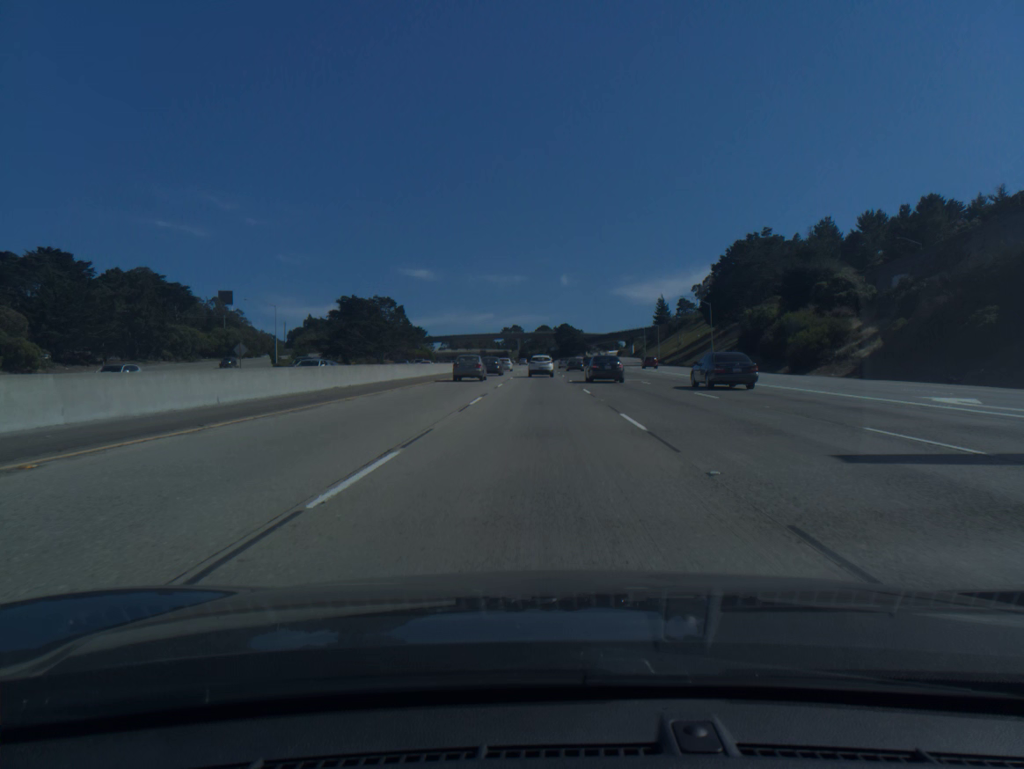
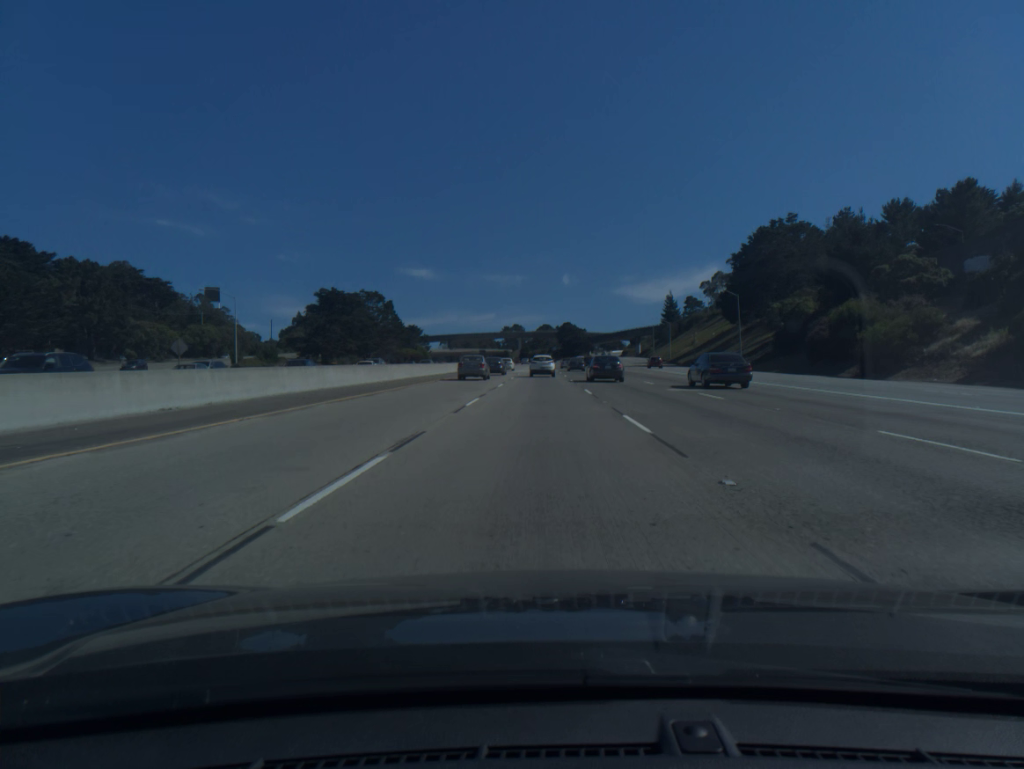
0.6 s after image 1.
(0.0, +15.3) m; 0°
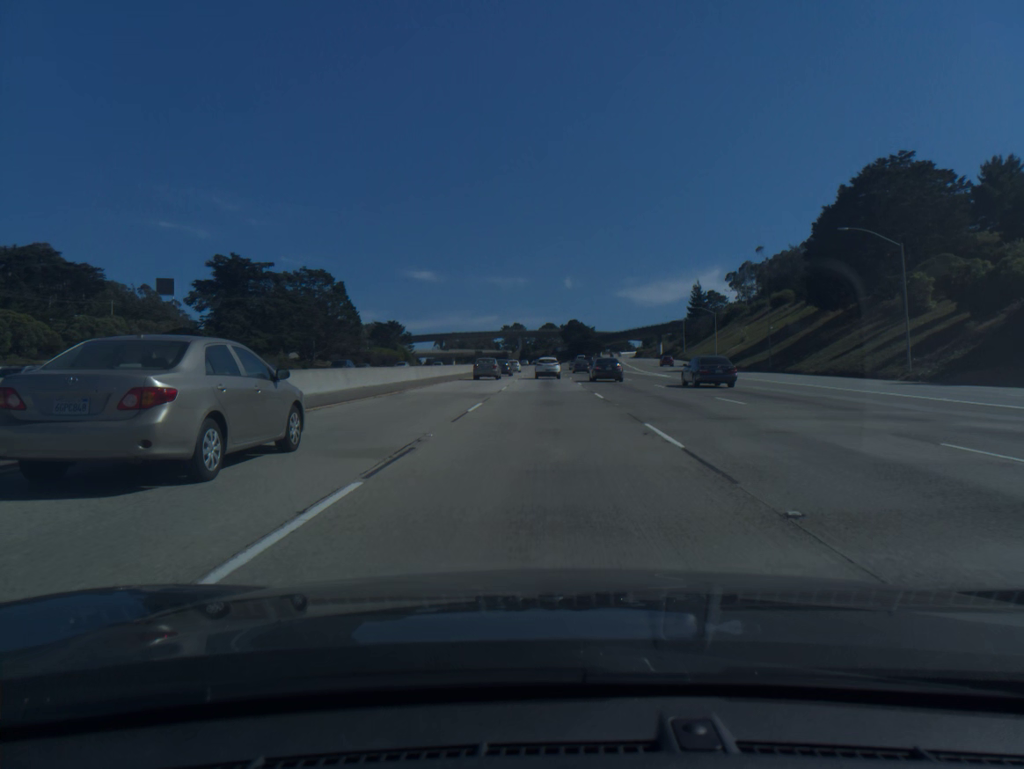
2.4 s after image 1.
(-0.2, +45.6) m; 0°
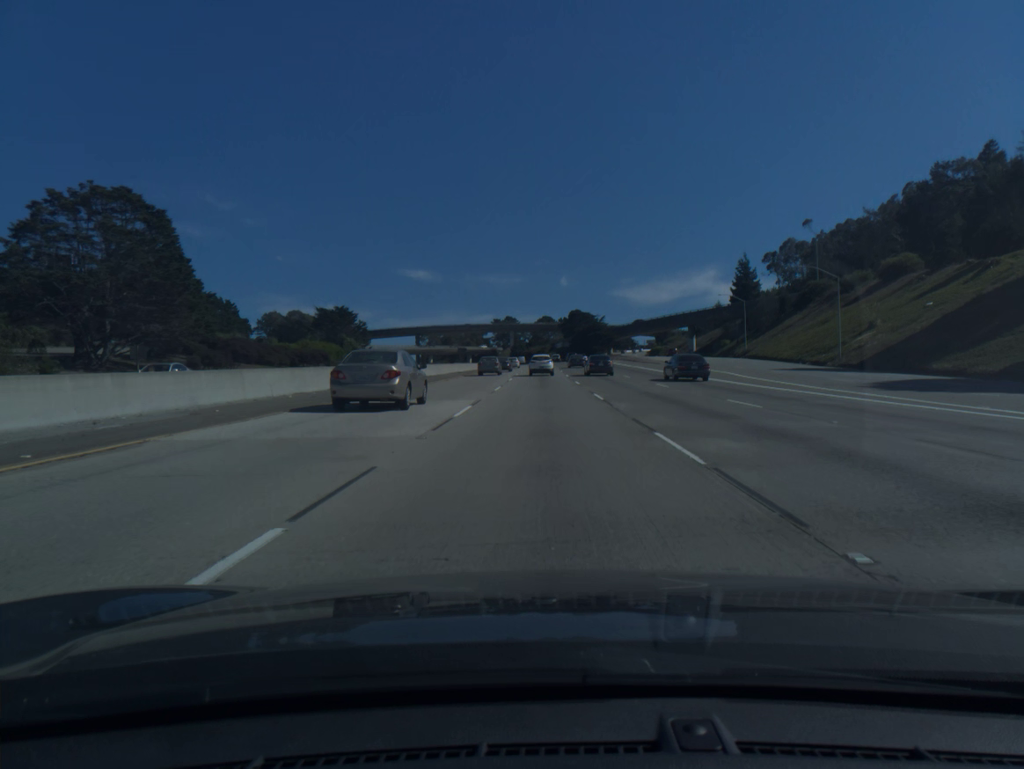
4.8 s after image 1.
(+0.2, +60.6) m; 0°
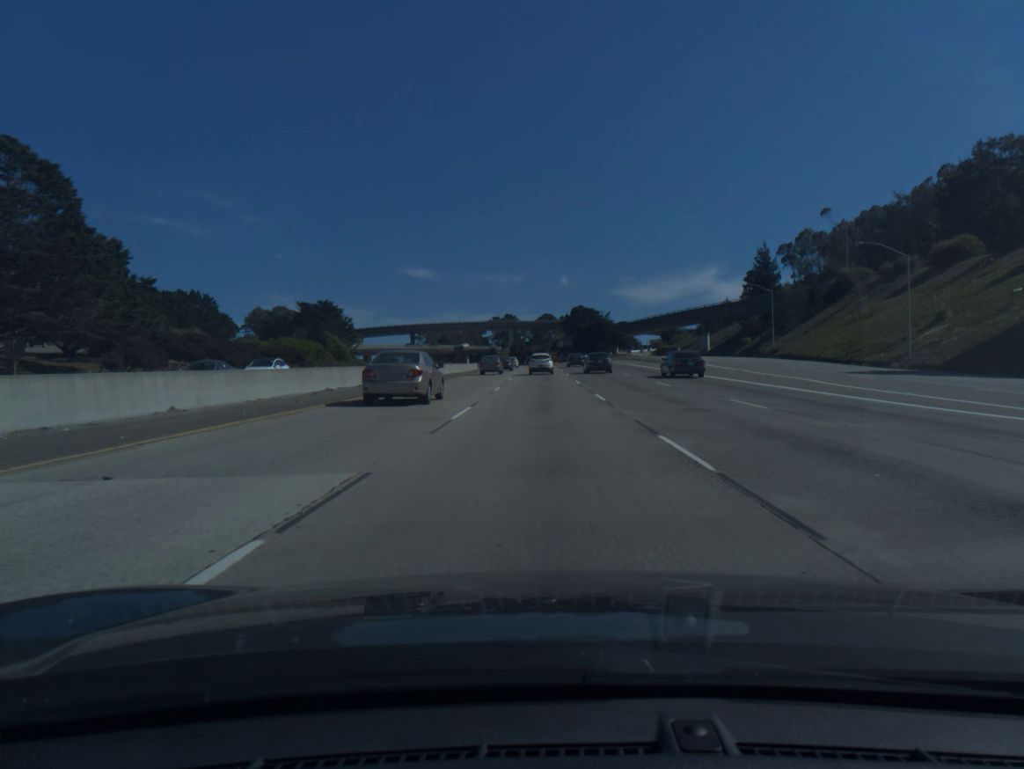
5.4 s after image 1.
(0.0, +15.1) m; 0°
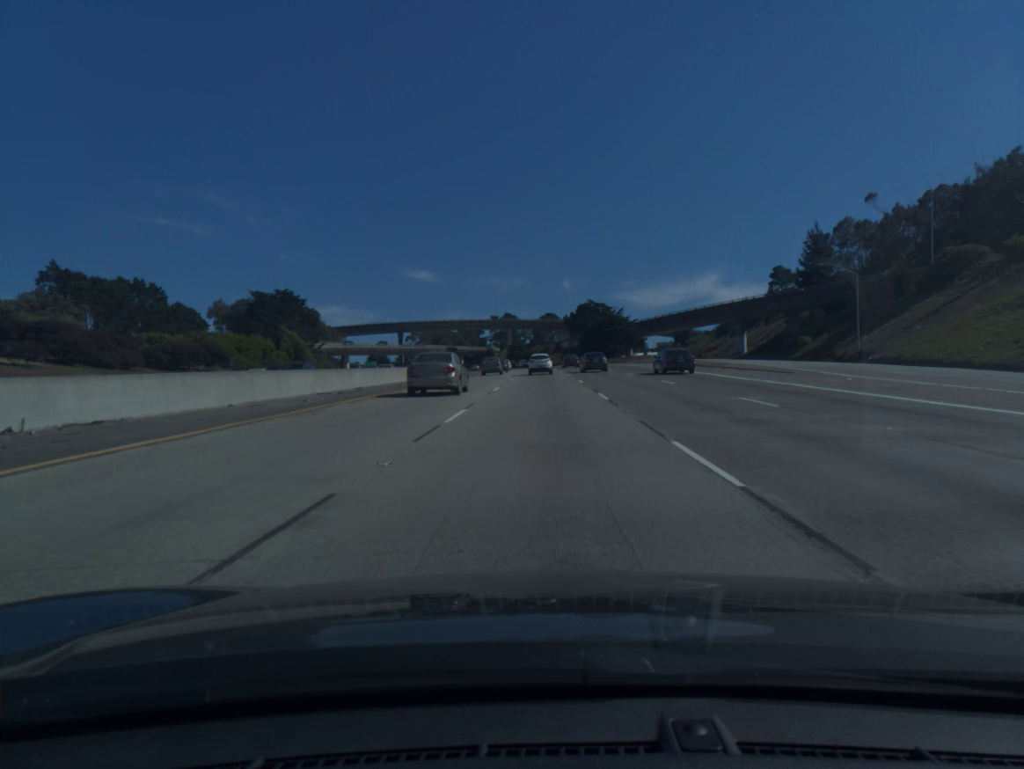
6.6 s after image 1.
(0.0, +30.2) m; 0°
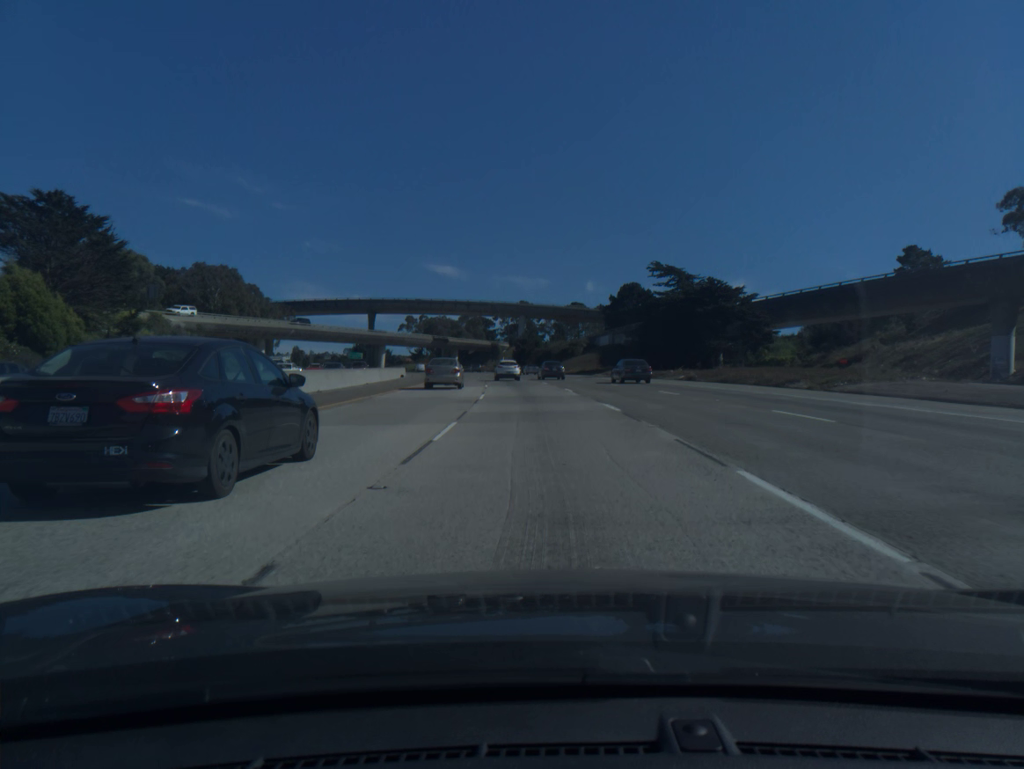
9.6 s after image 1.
(-0.6, +76.0) m; -2°
